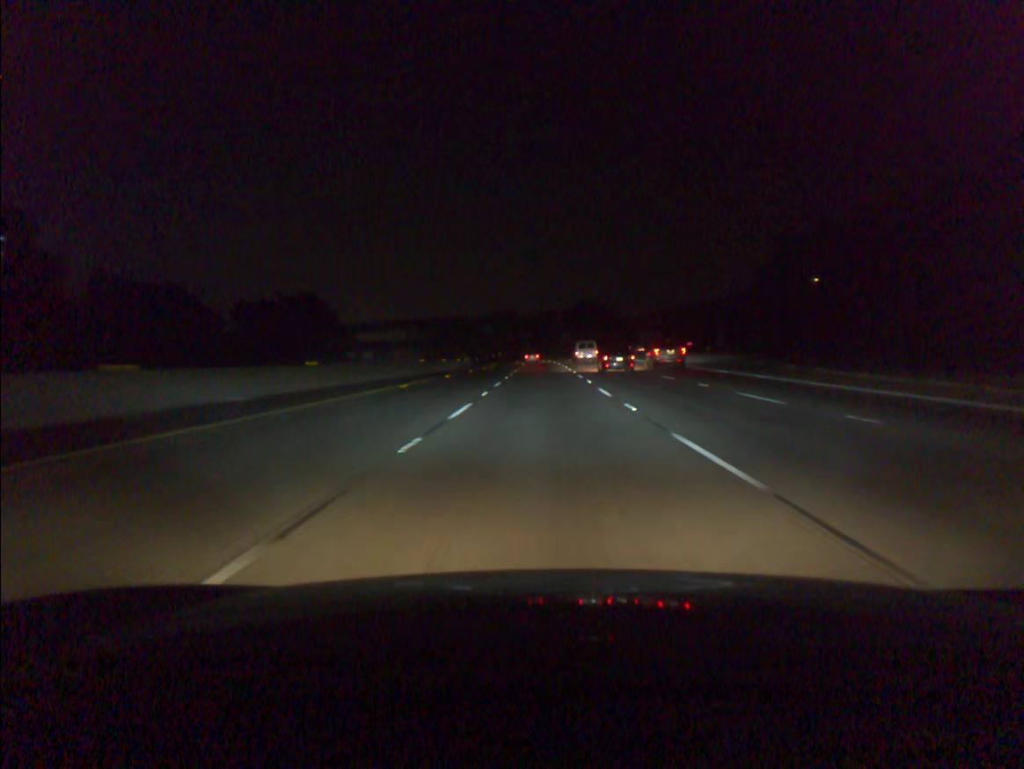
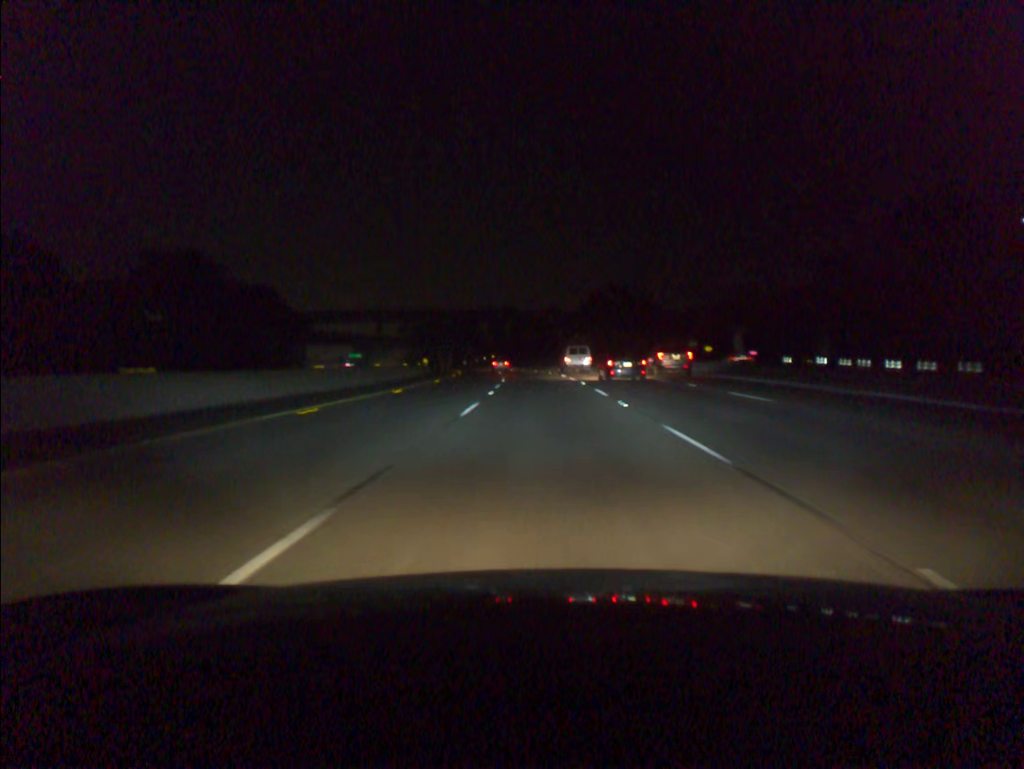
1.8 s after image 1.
(-0.1, +57.0) m; 0°
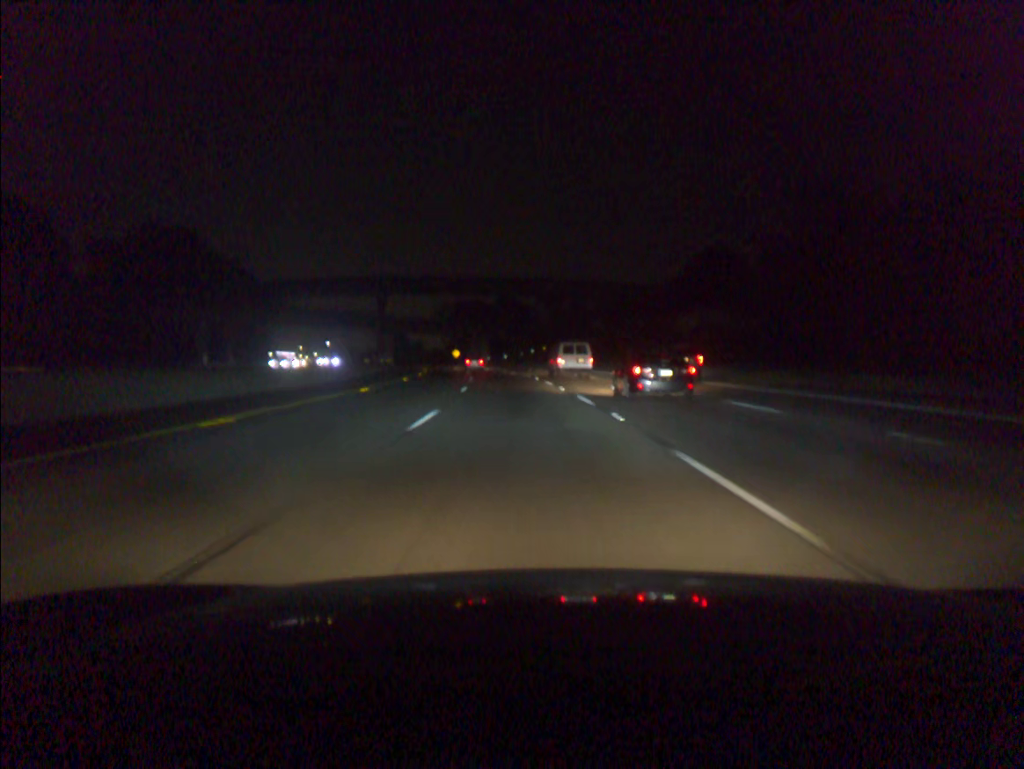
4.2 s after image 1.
(-2.0, +76.0) m; -5°
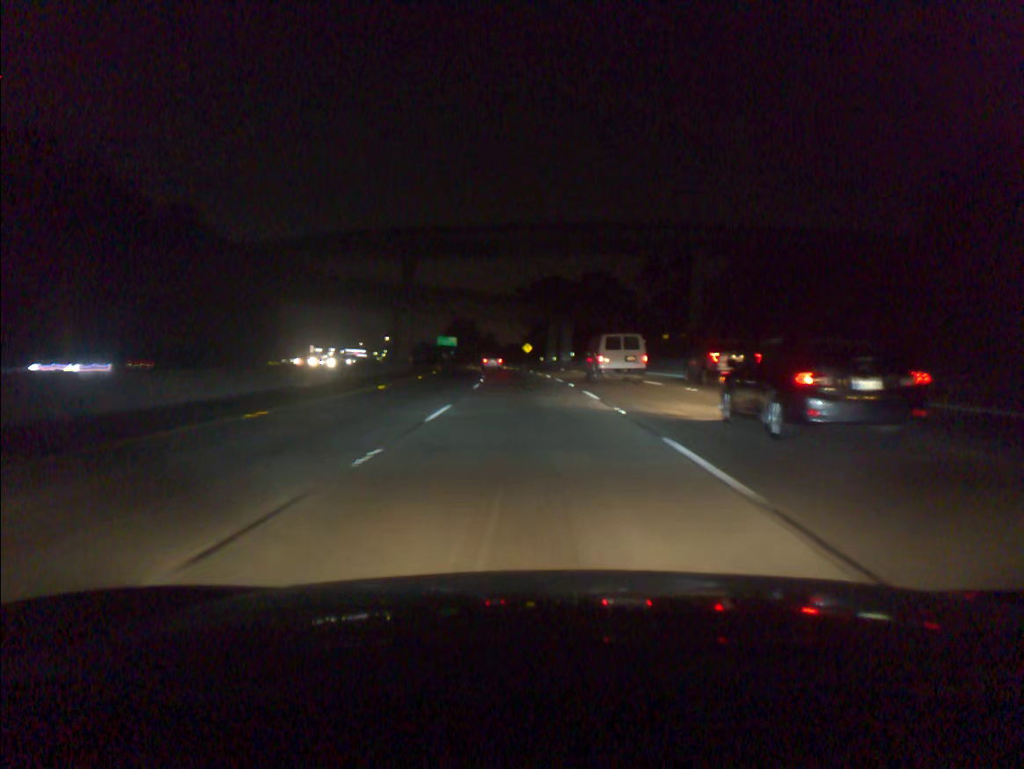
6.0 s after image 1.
(-3.1, +57.2) m; -6°
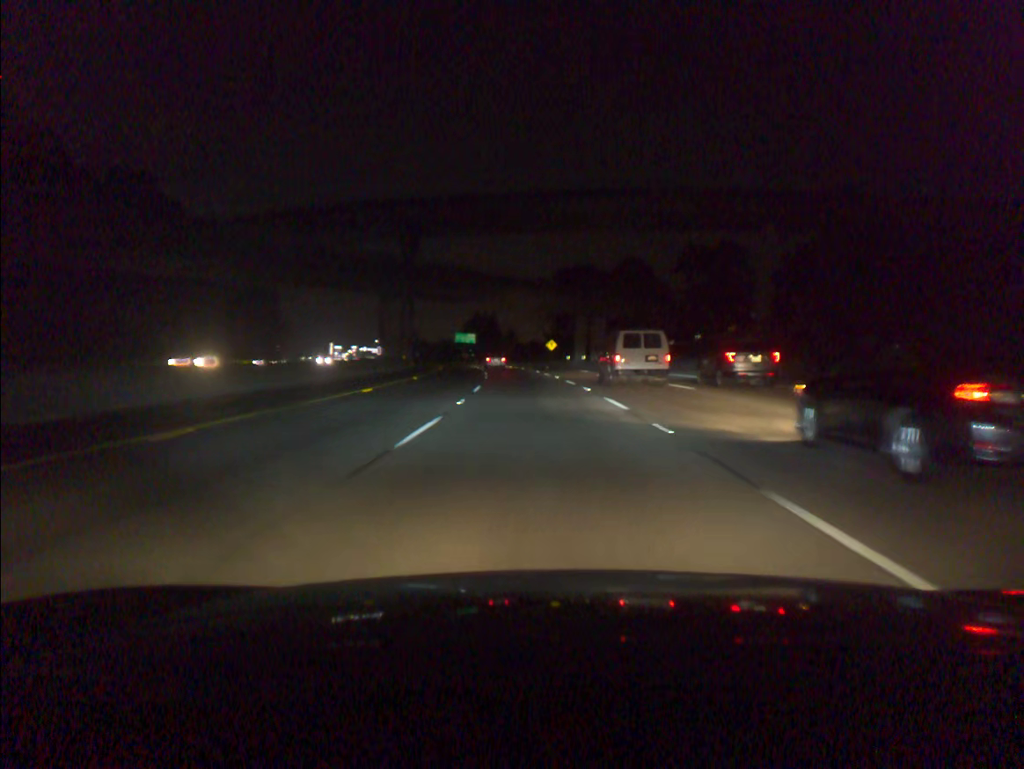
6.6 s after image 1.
(-0.3, +18.9) m; -2°
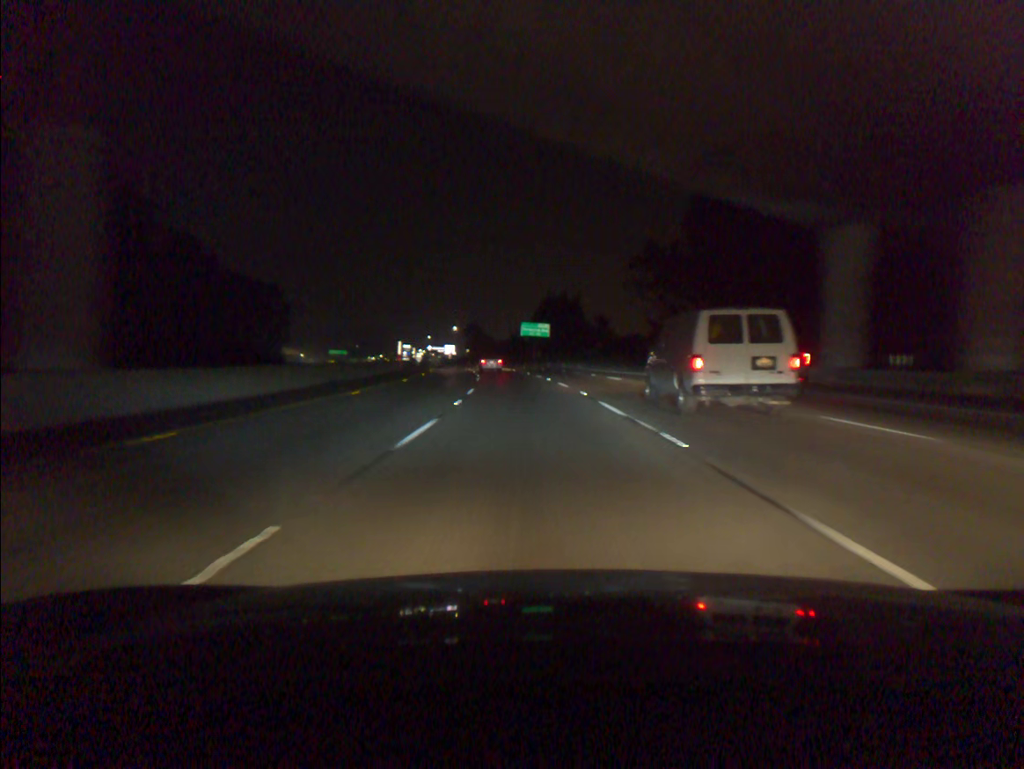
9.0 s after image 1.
(-3.9, +73.6) m; -6°
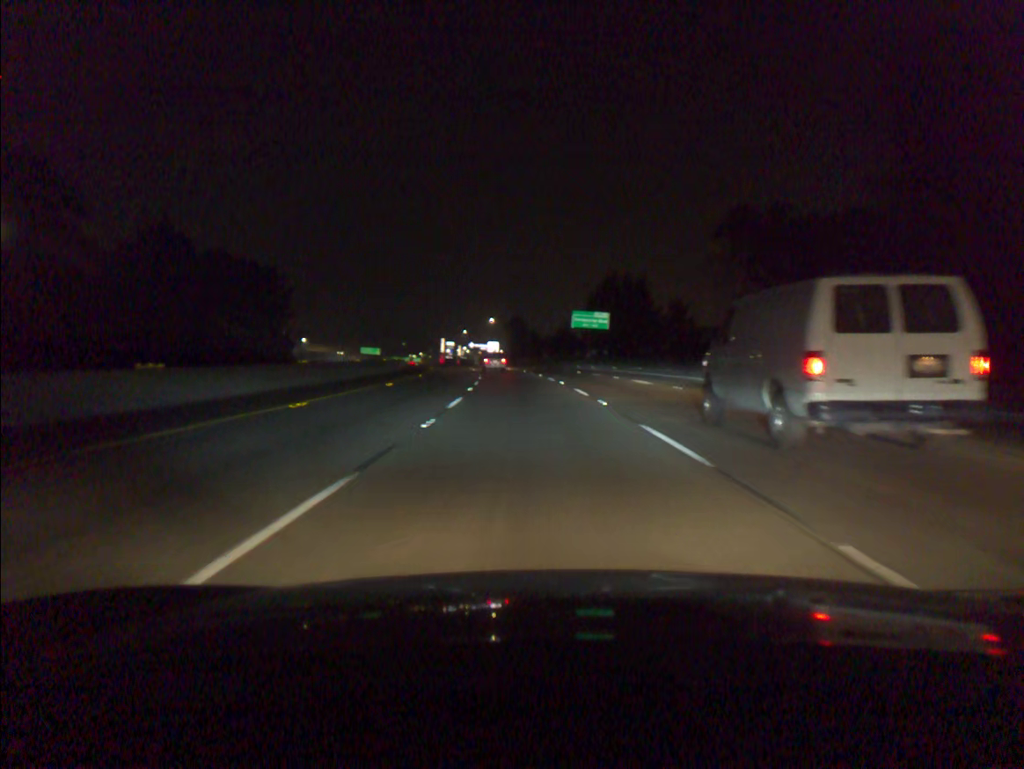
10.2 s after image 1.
(-1.1, +36.3) m; -4°
